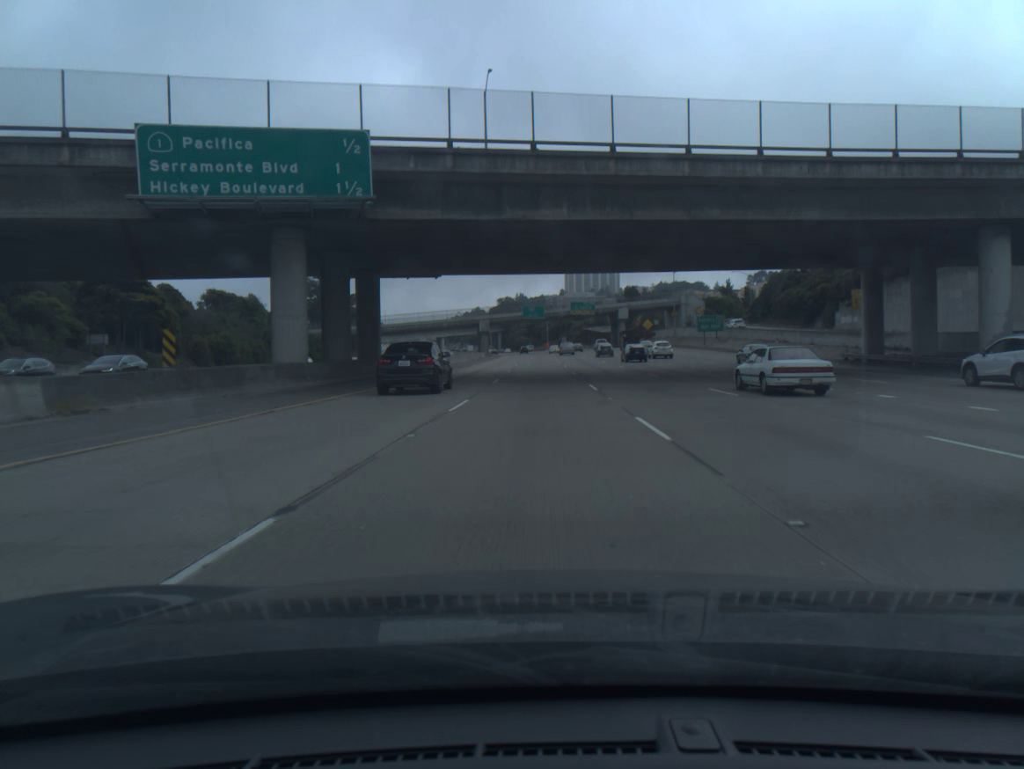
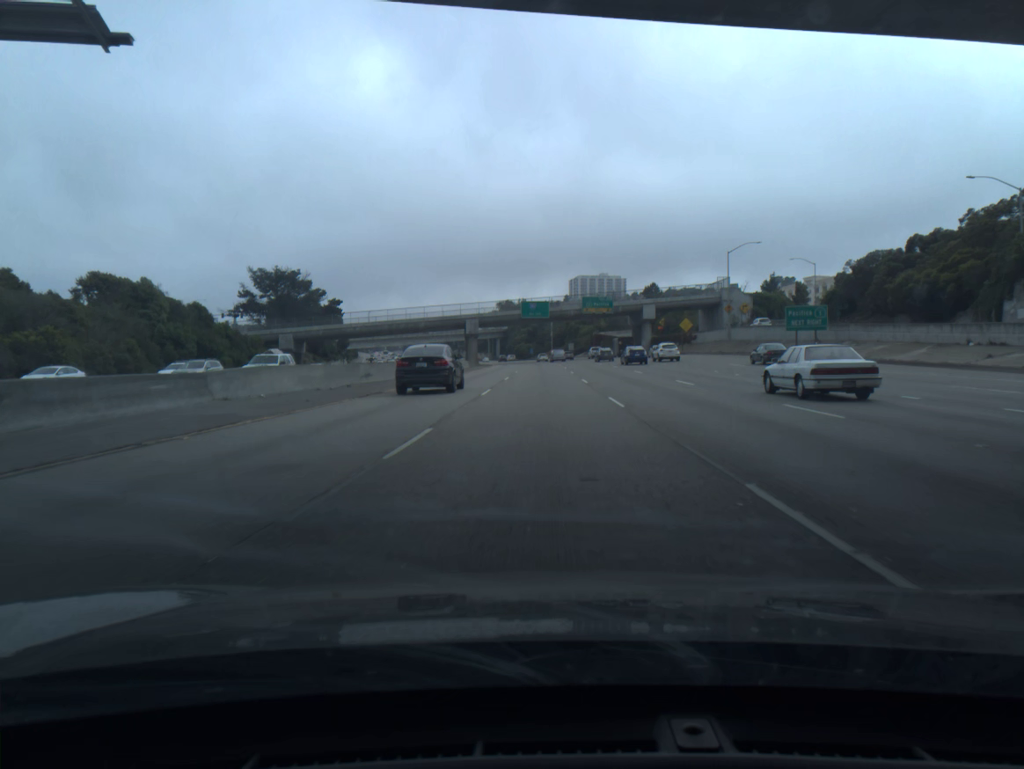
(-0.1, +36.7) m; 0°
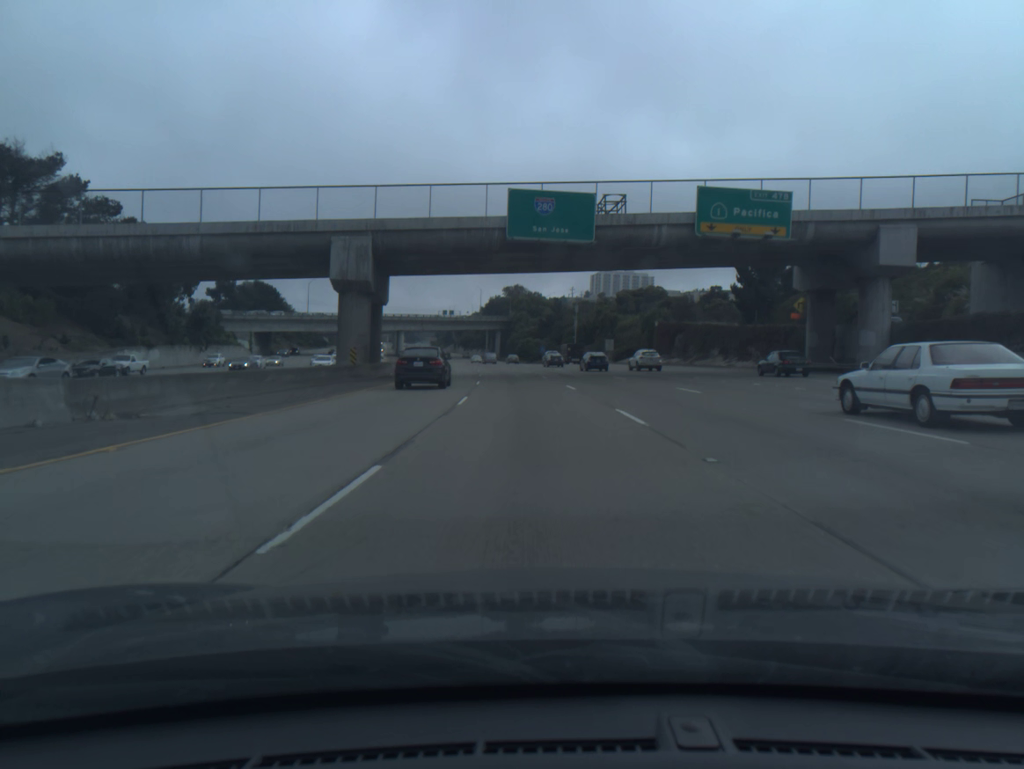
(-0.3, +91.9) m; -1°
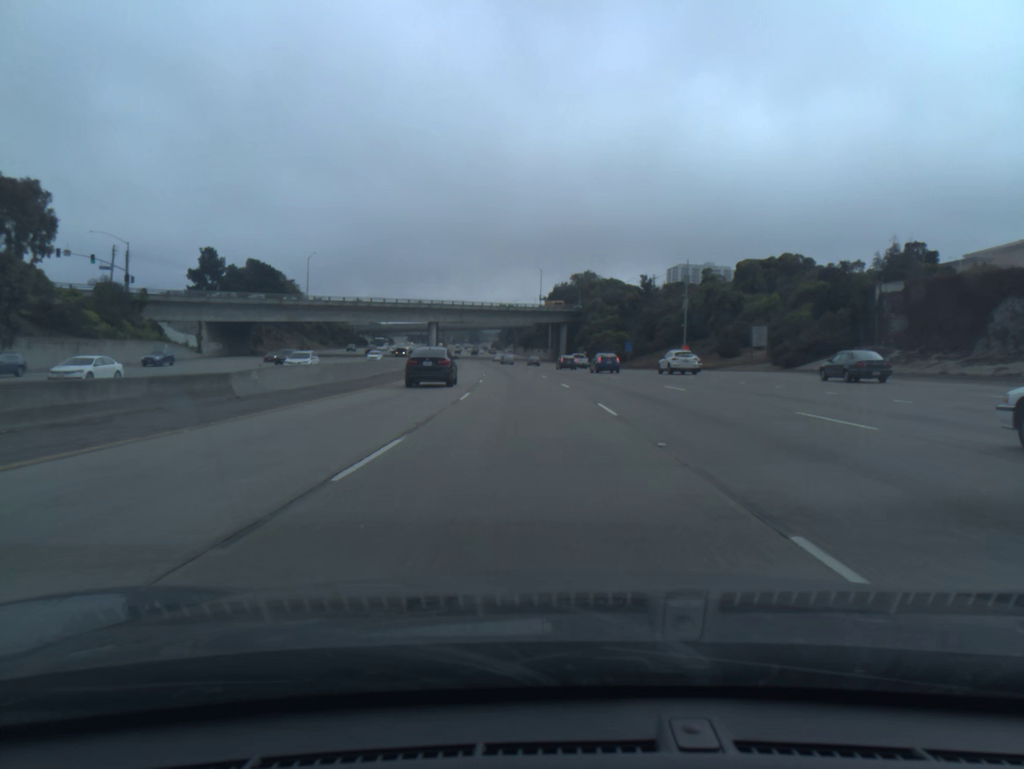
(-2.2, +55.7) m; -5°
